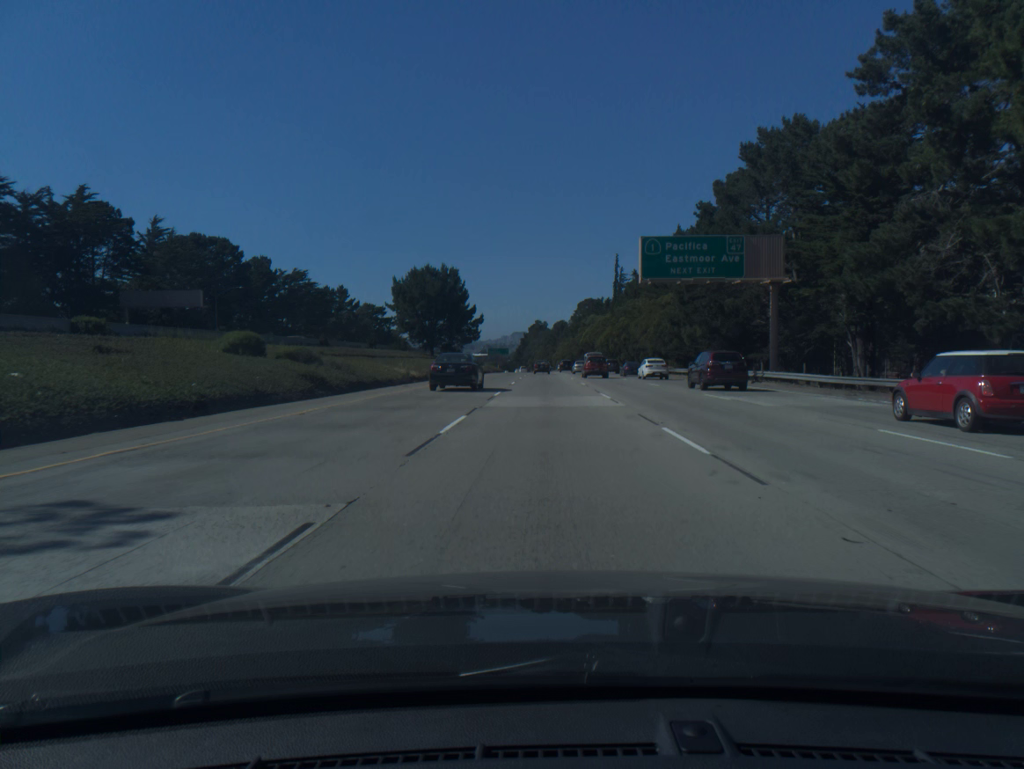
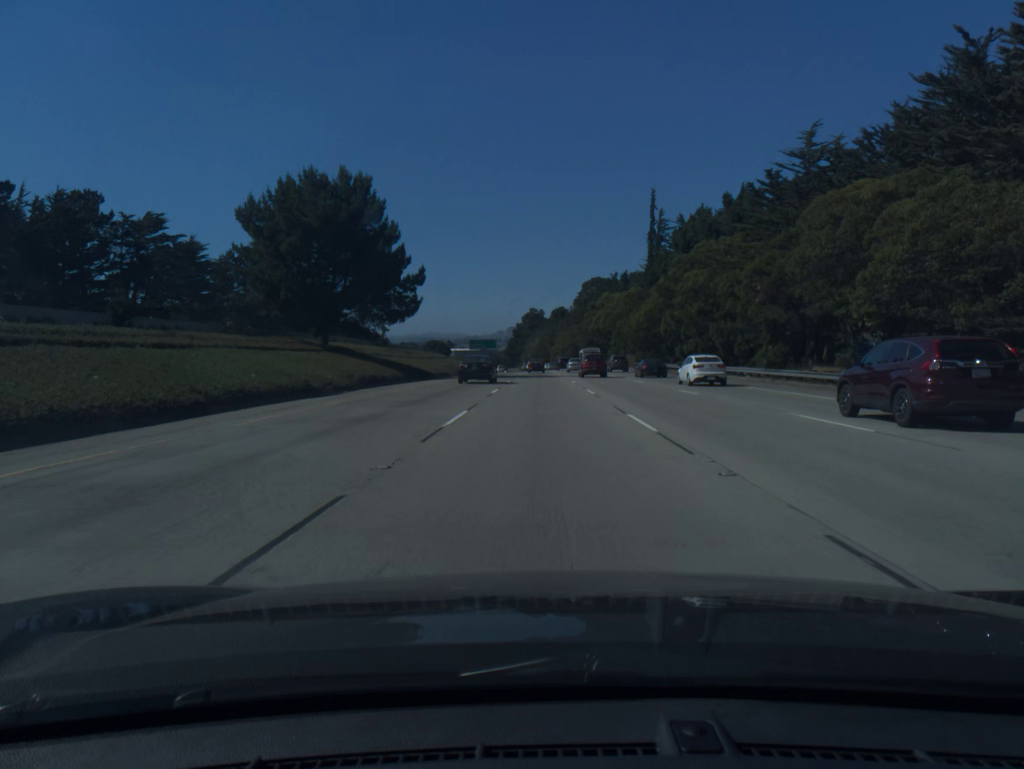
(+0.2, +55.3) m; 0°
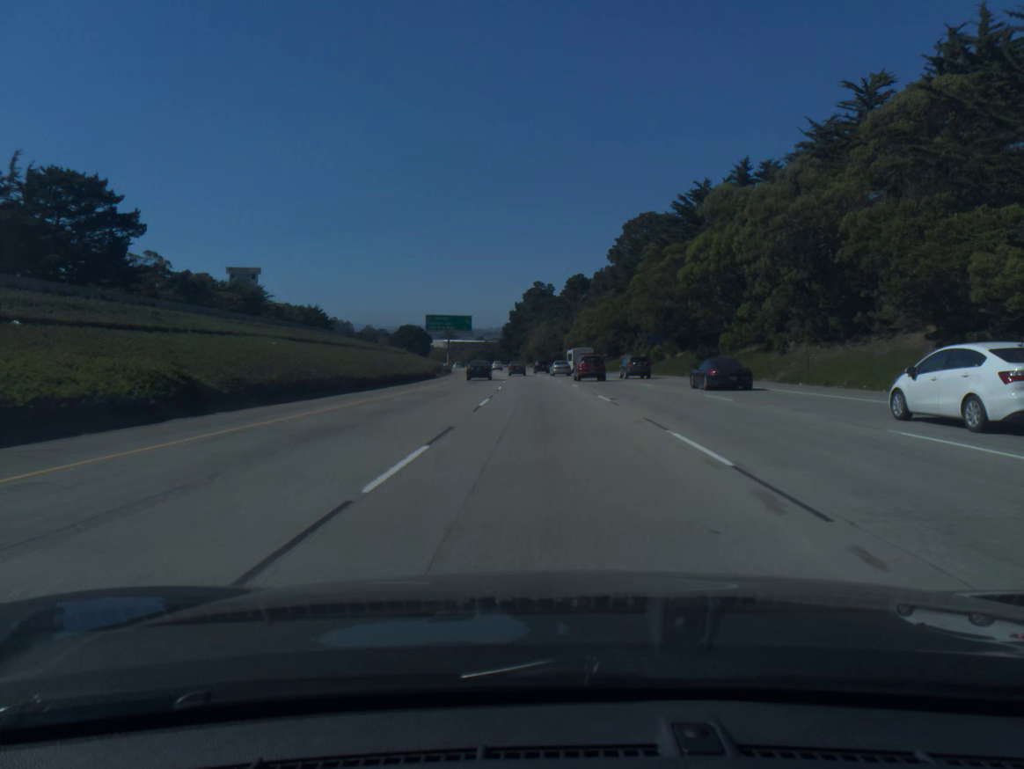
(-0.5, +92.2) m; -1°
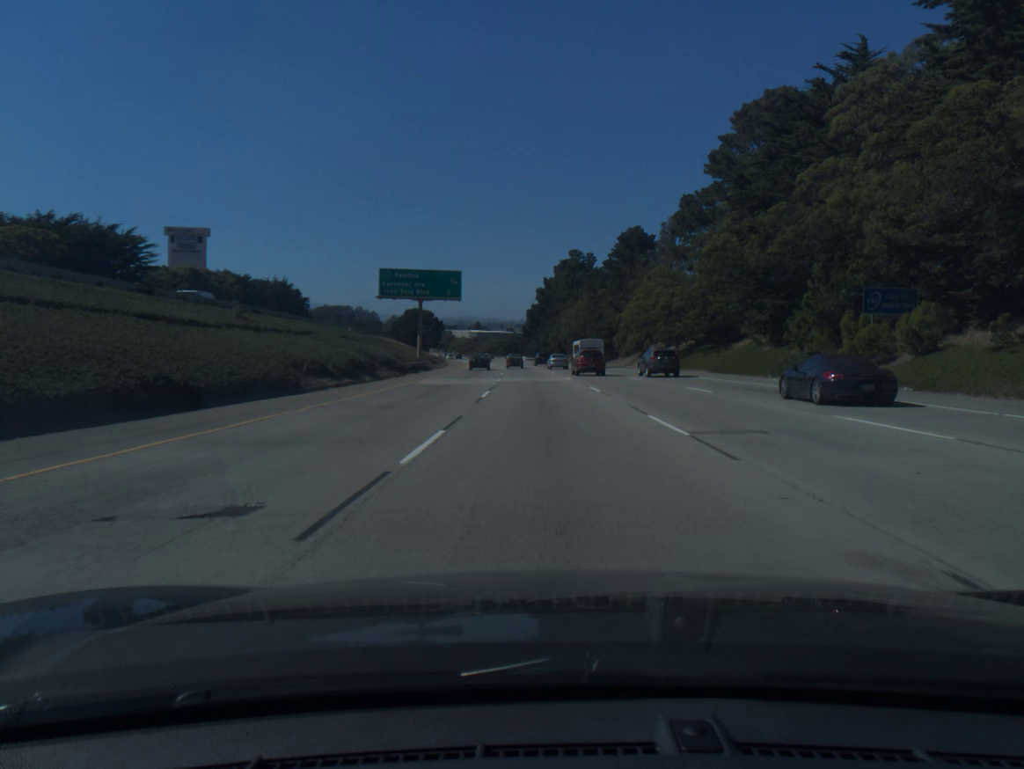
(-1.0, +55.5) m; -2°
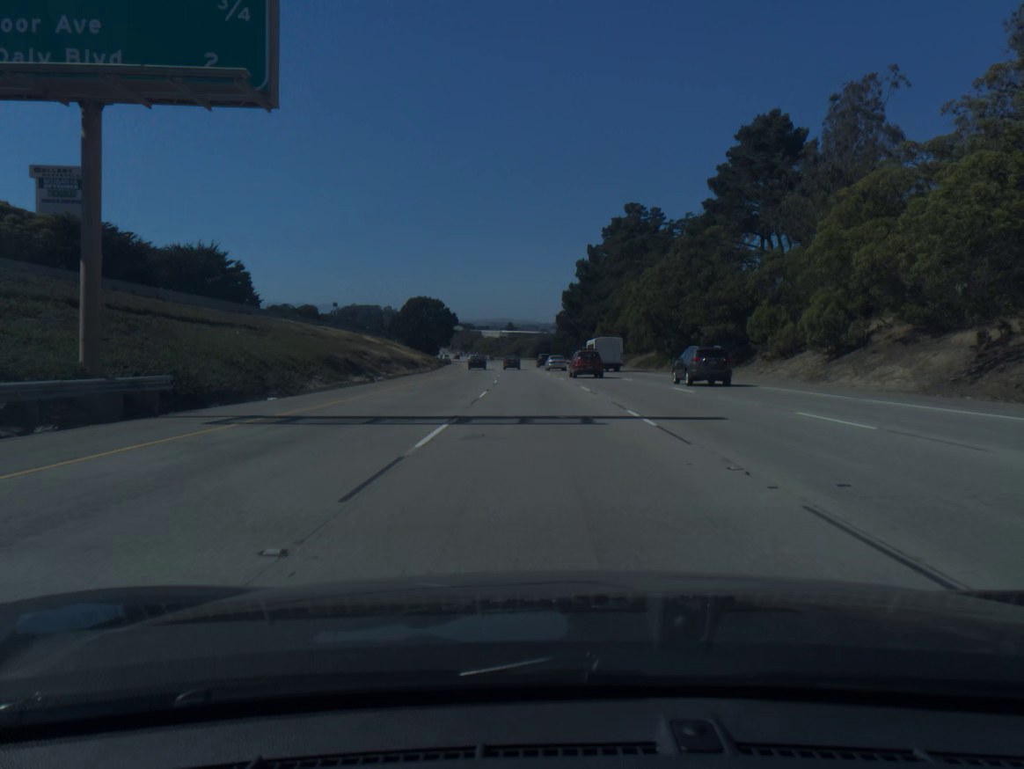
(-1.1, +56.0) m; -2°
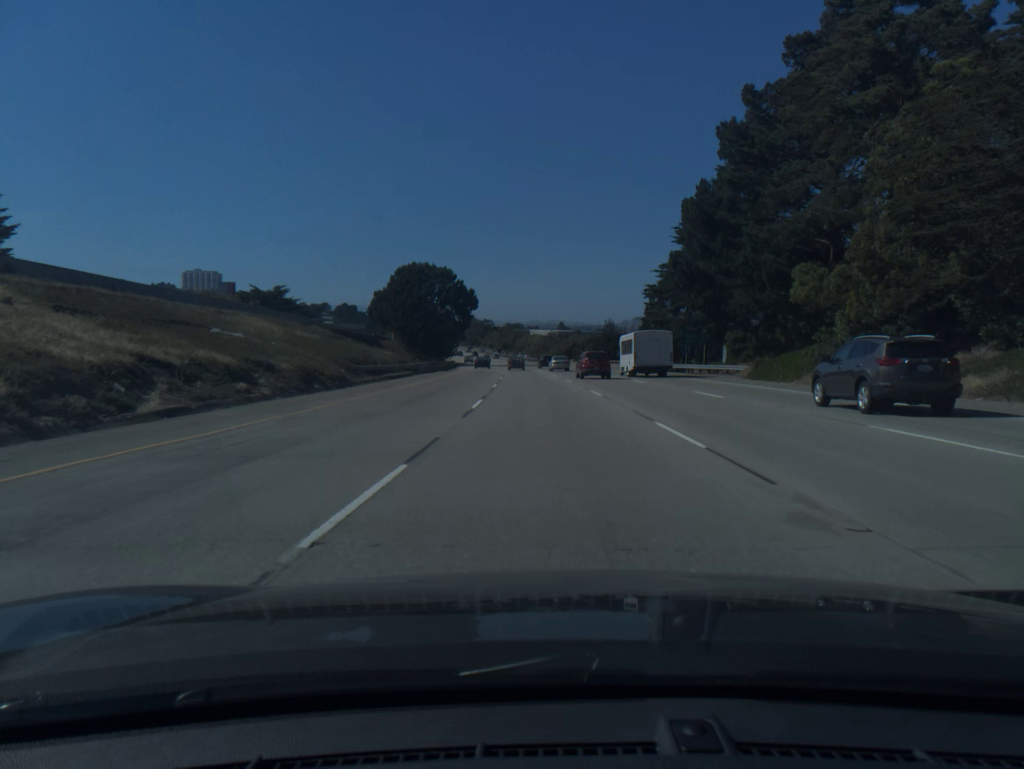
(-2.5, +76.2) m; -4°
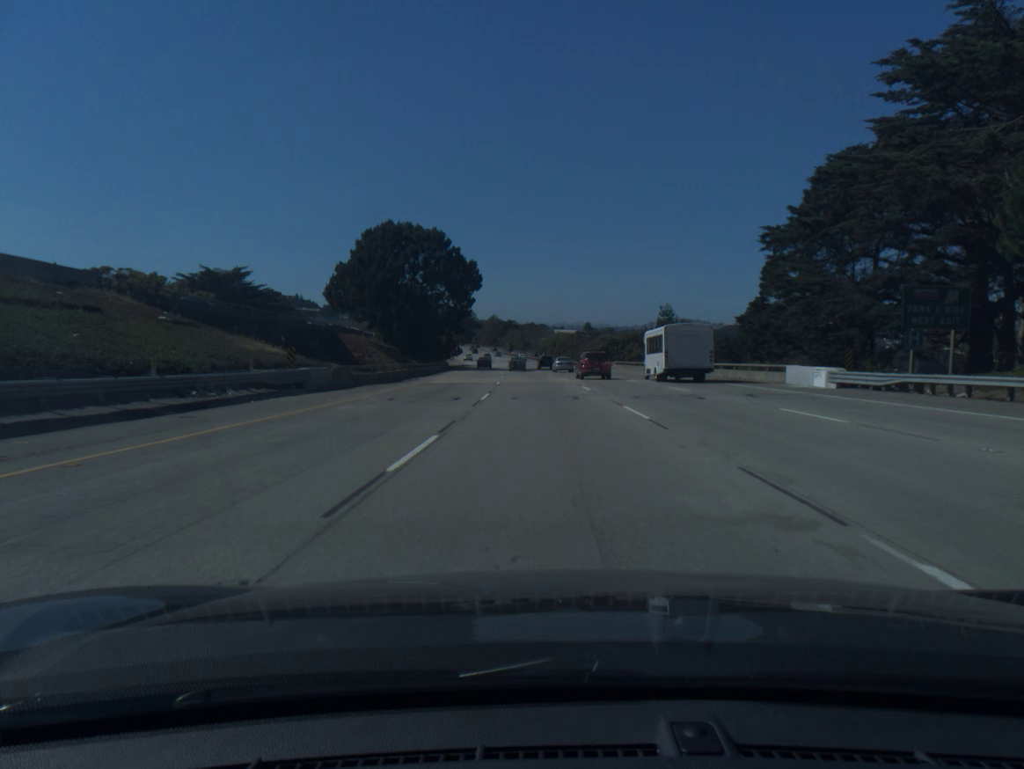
(-0.6, +38.8) m; -2°
